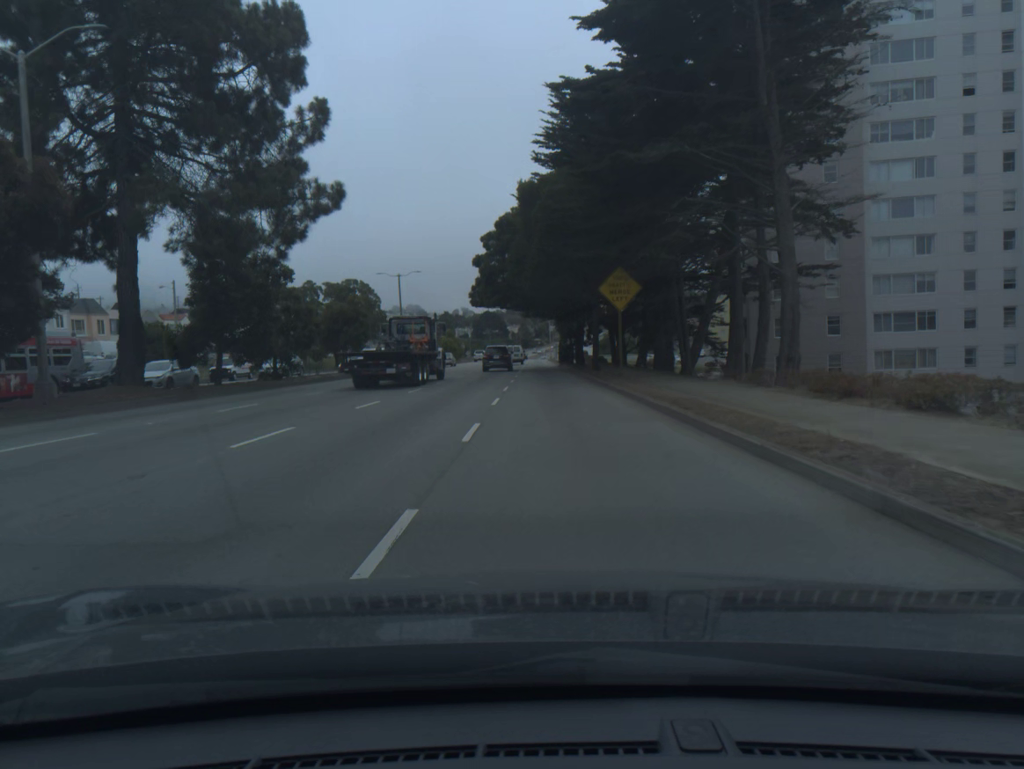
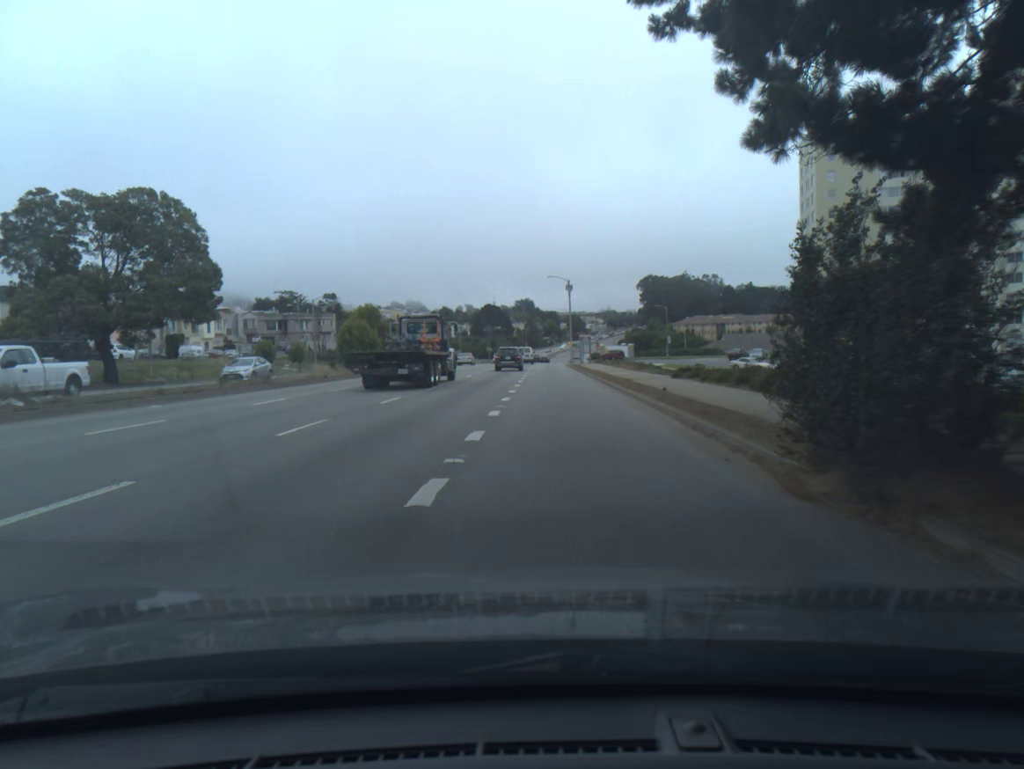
(-0.7, +64.5) m; -1°
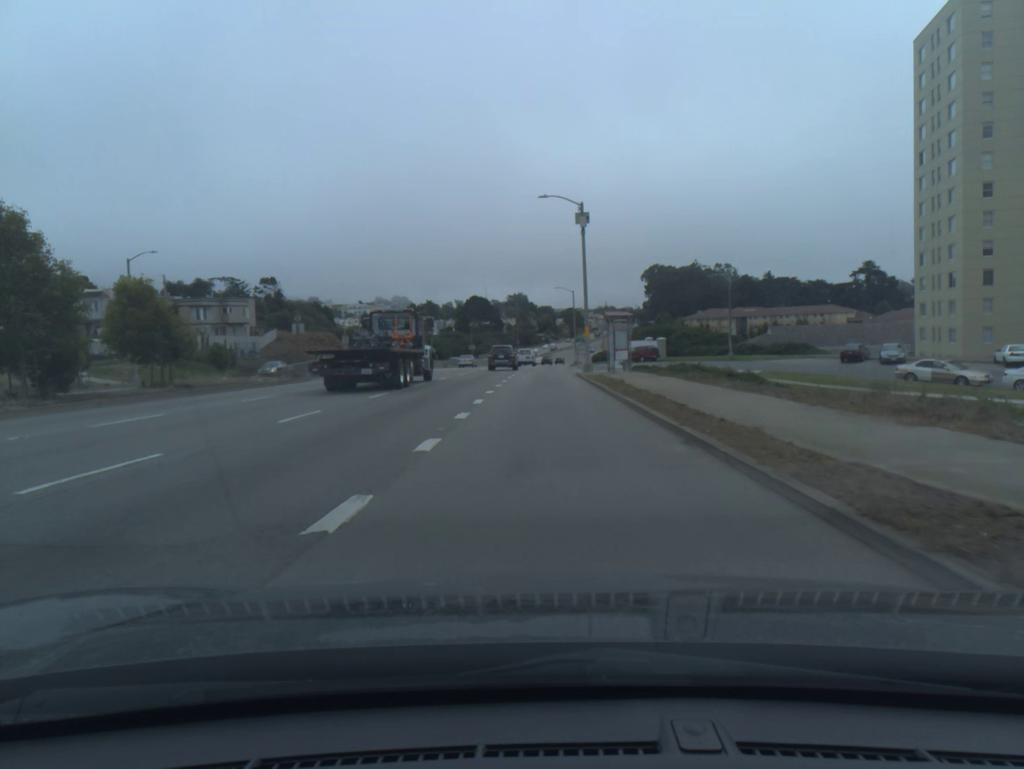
(+0.4, +42.6) m; 0°
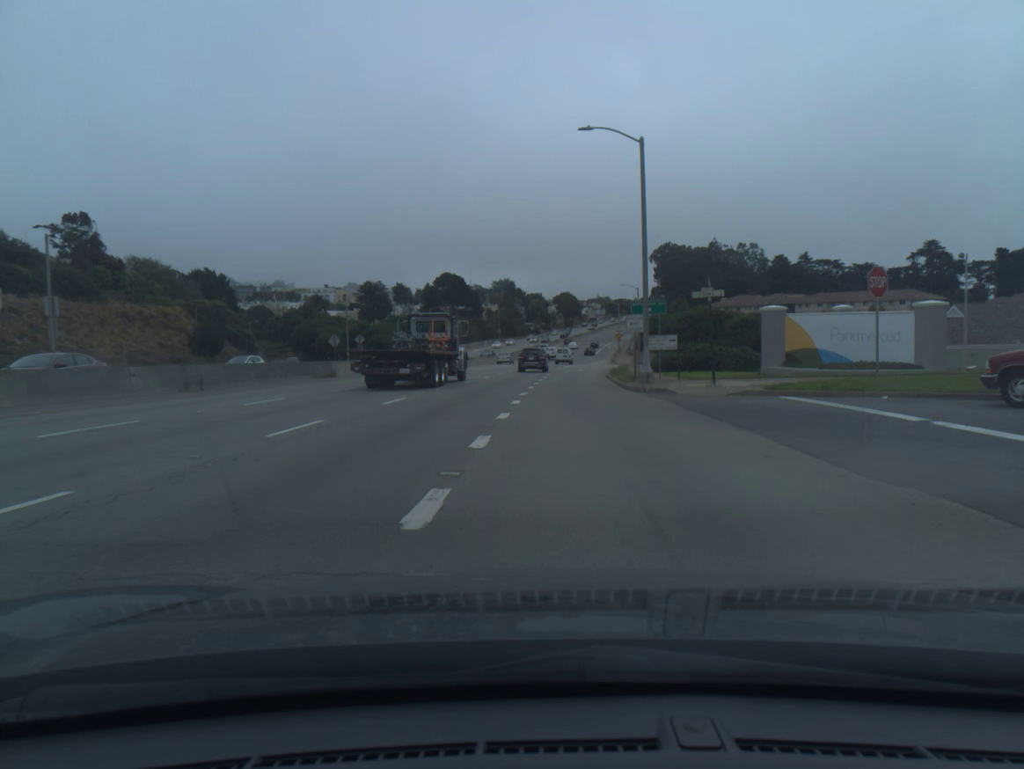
(-0.3, +69.3) m; +1°
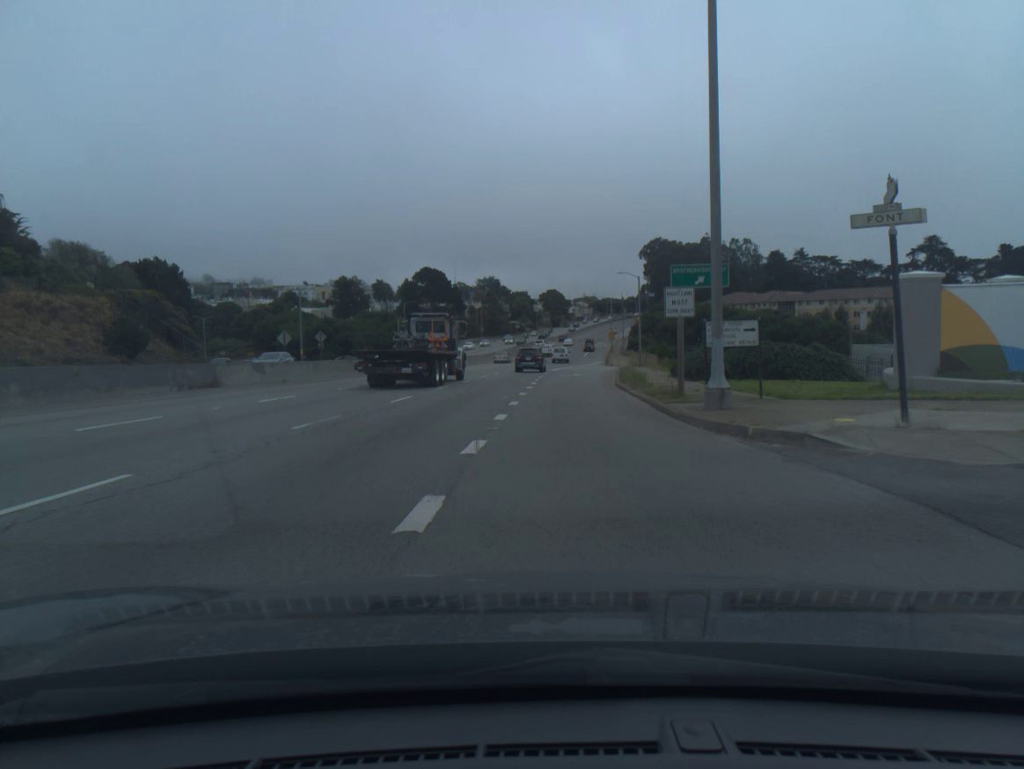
(+0.1, +13.9) m; +1°
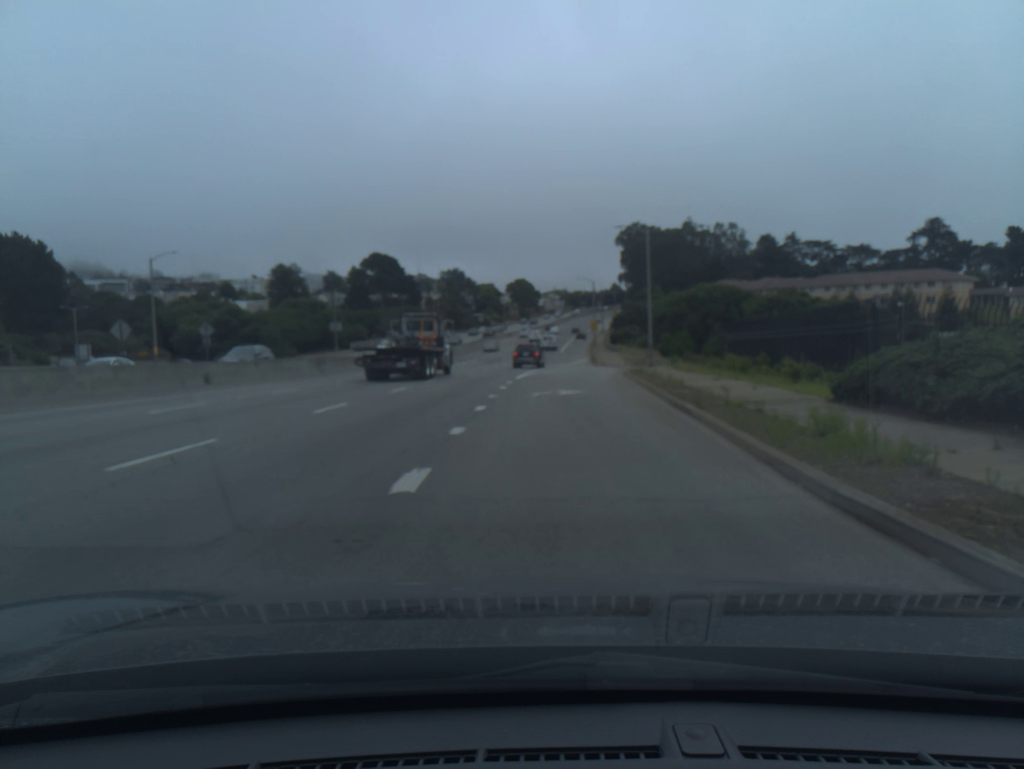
(+0.5, +26.5) m; +2°
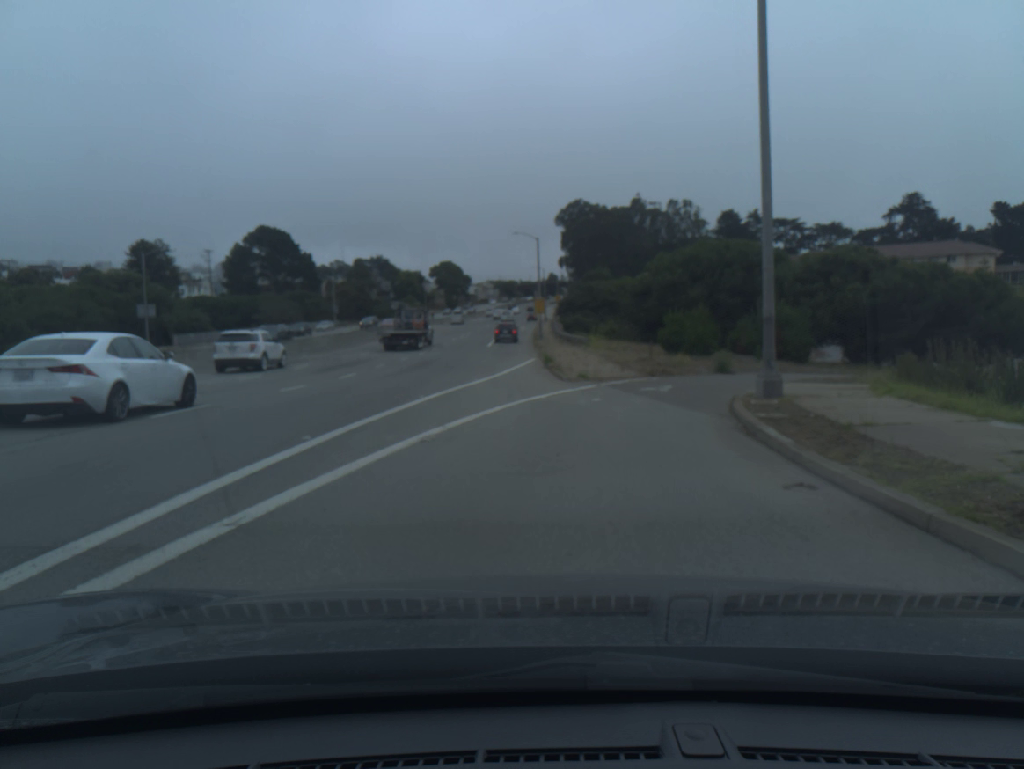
(+1.5, +39.2) m; +5°
